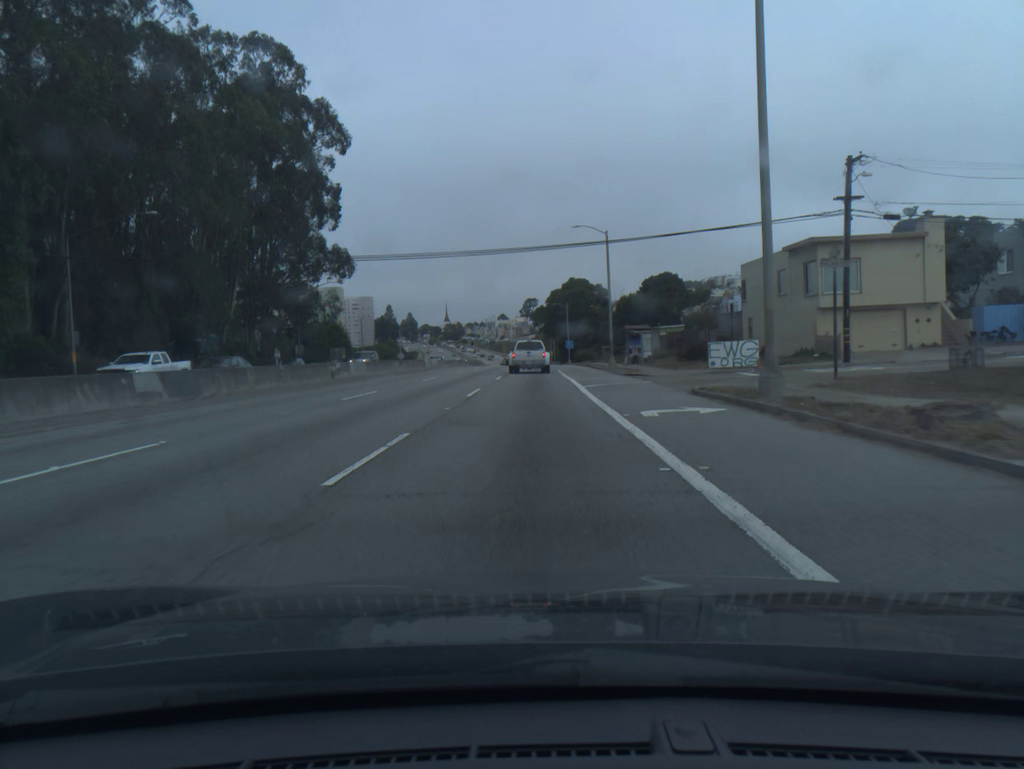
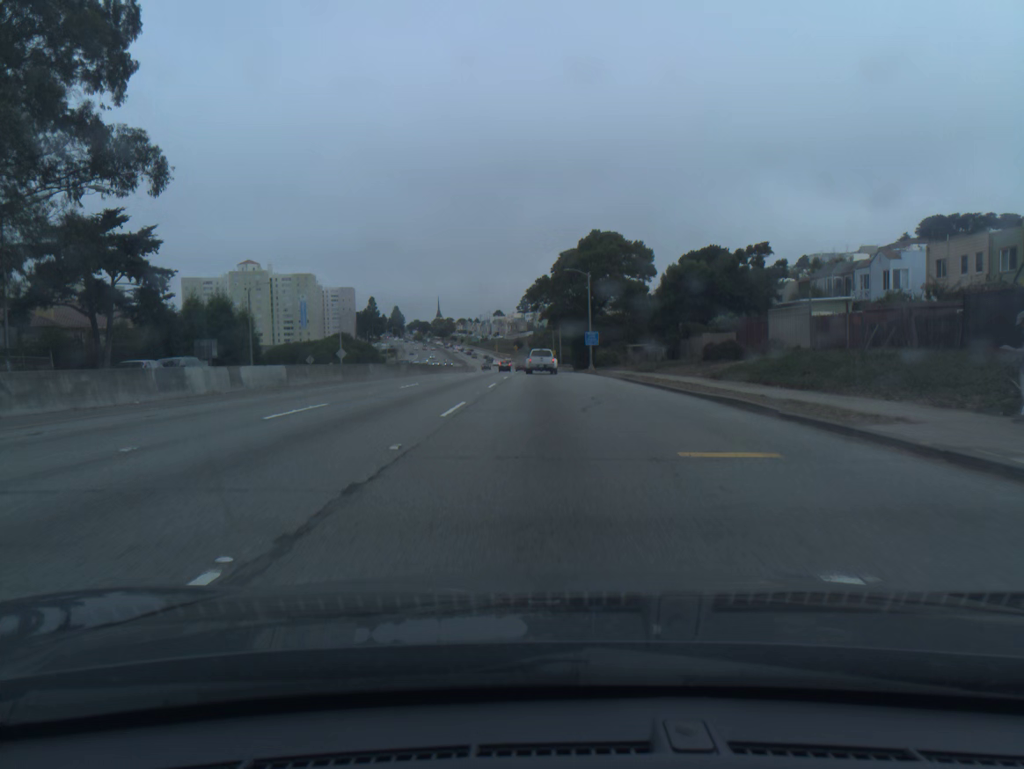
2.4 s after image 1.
(-0.2, +51.2) m; 0°
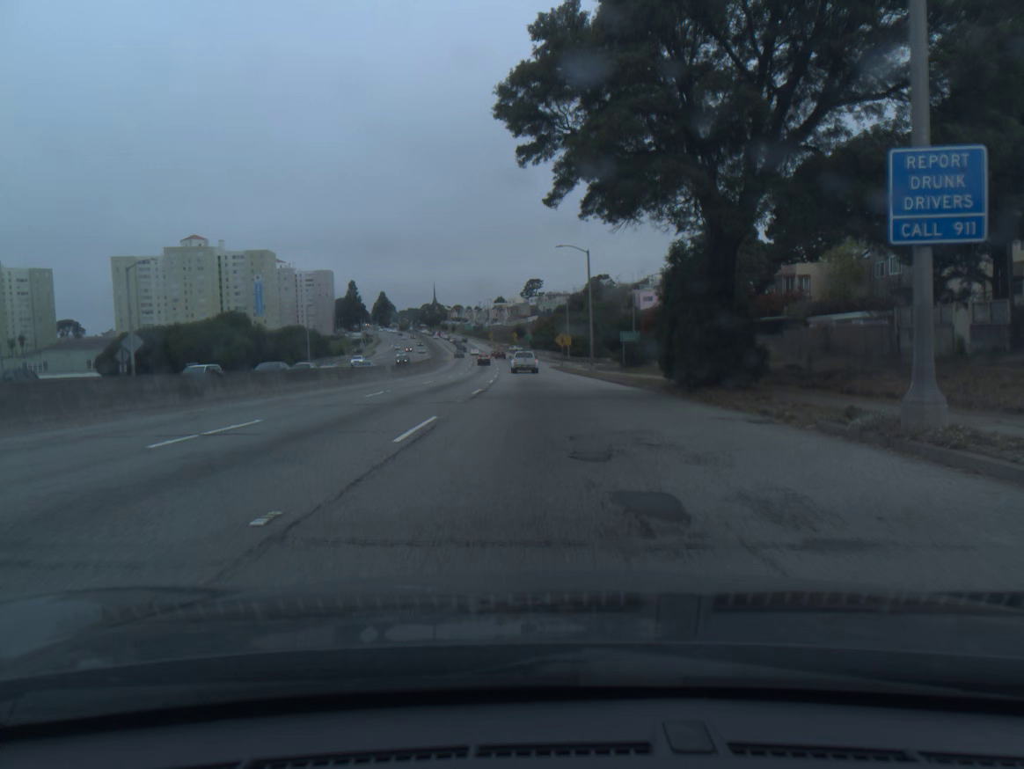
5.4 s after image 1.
(+0.2, +63.1) m; 0°
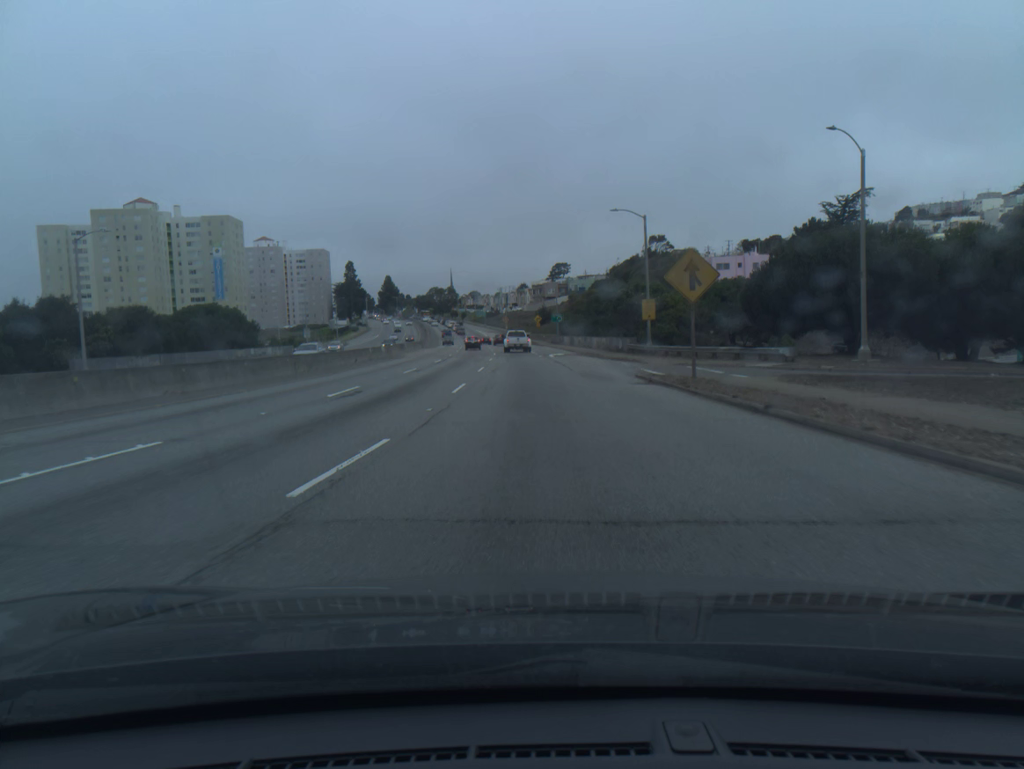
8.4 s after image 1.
(-1.0, +63.1) m; -2°
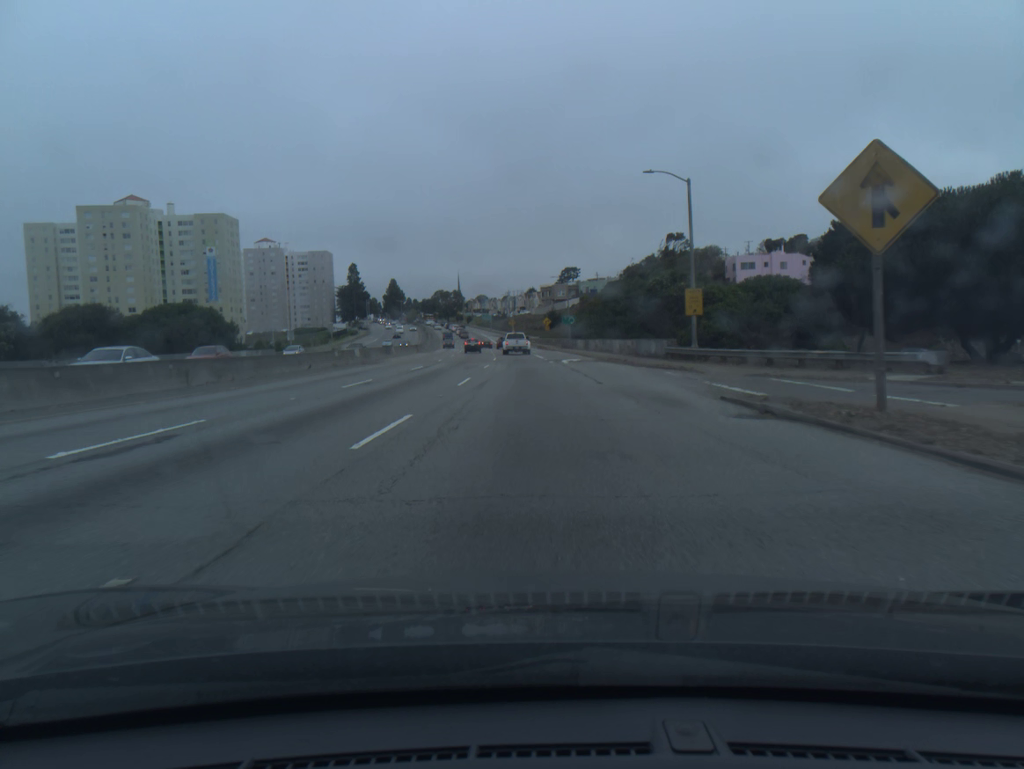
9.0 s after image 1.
(-0.1, +12.7) m; -1°
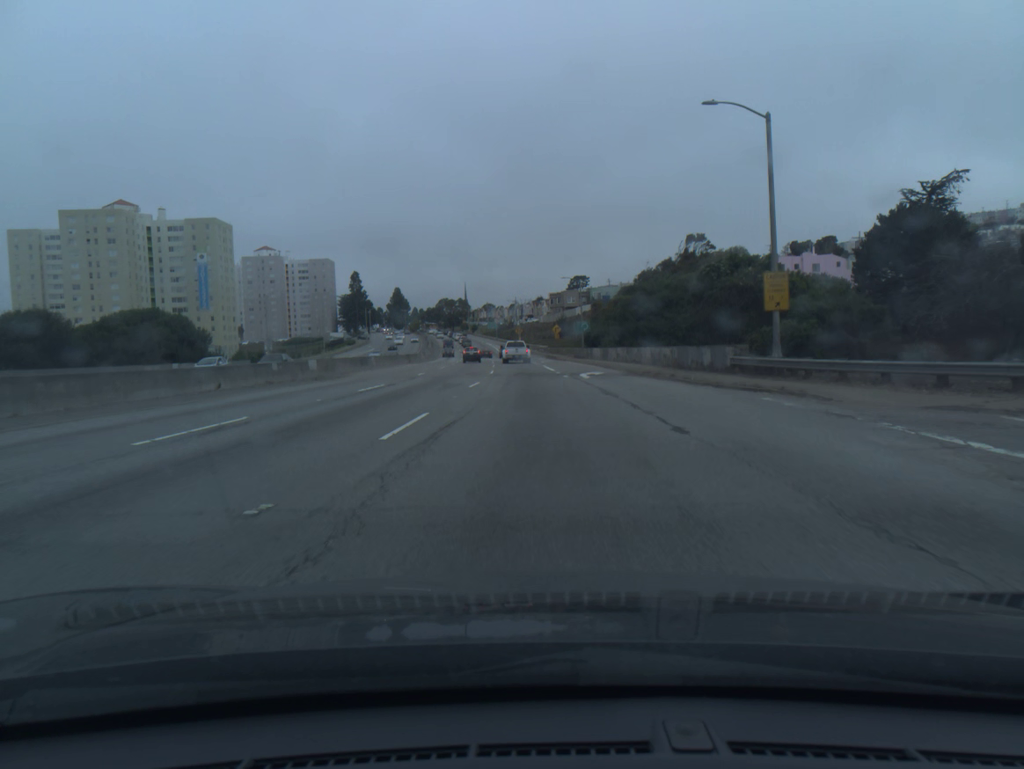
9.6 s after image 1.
(-0.1, +12.7) m; 0°
